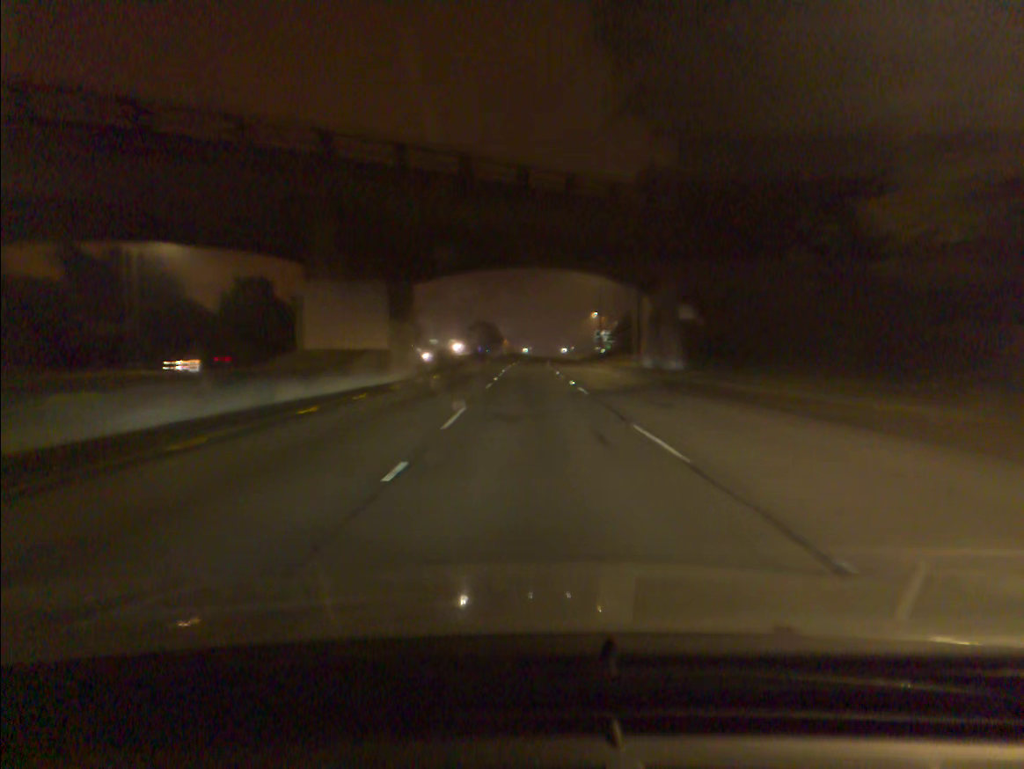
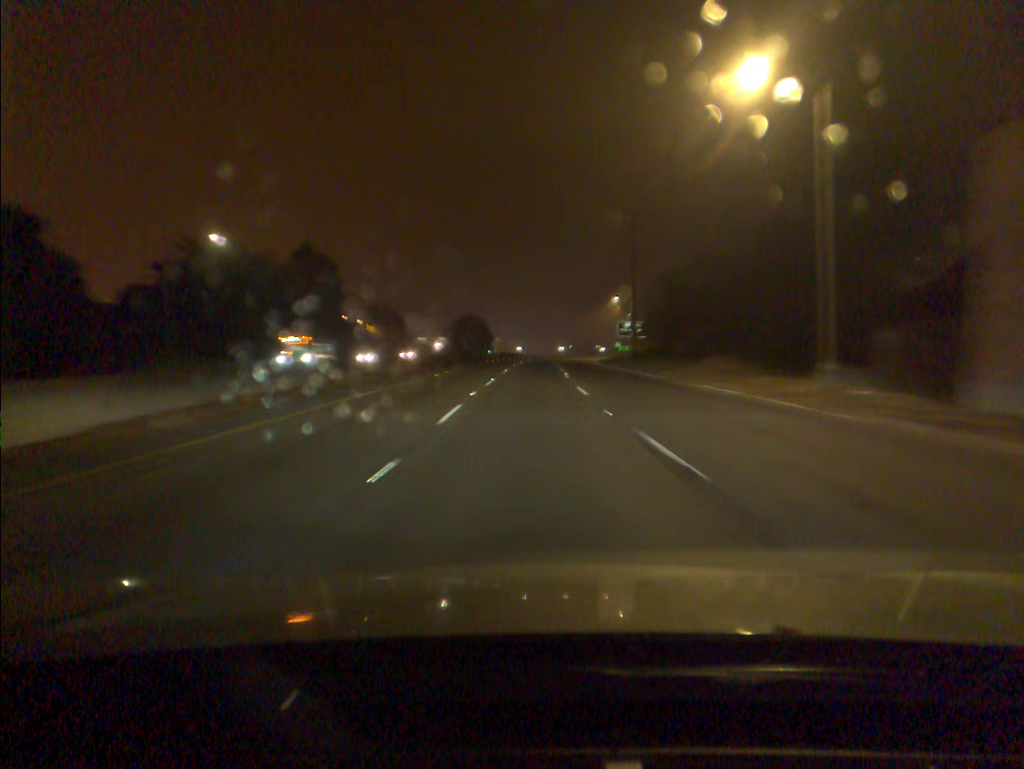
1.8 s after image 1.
(+0.3, +43.9) m; +1°
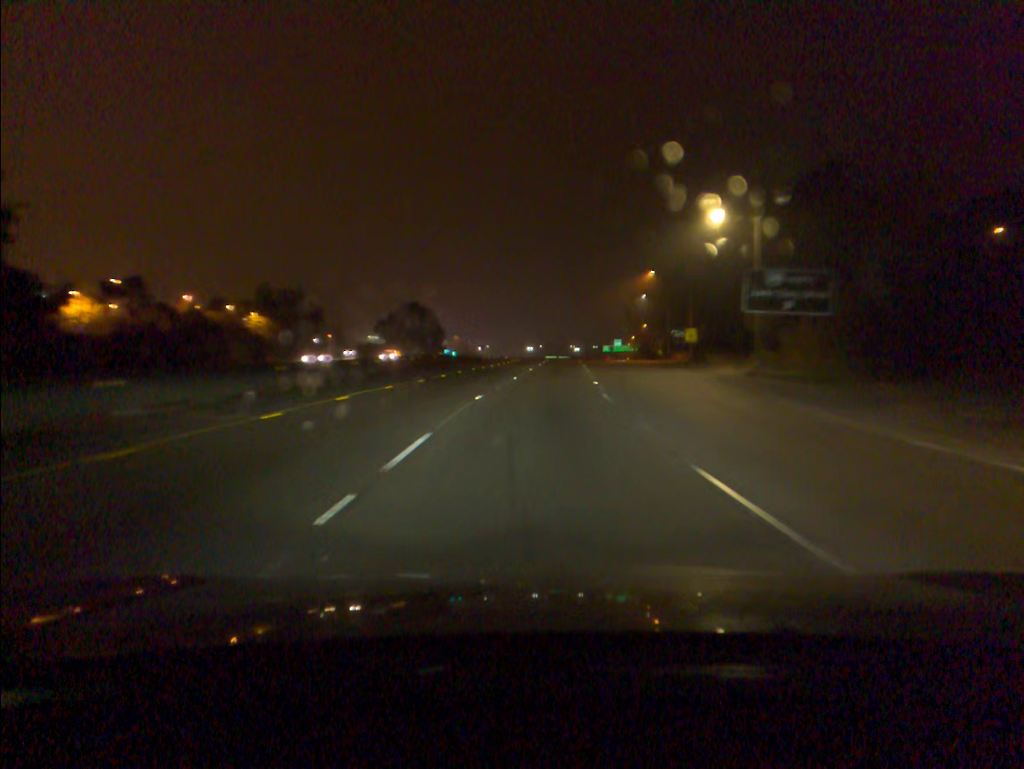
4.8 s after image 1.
(+0.8, +71.8) m; +2°
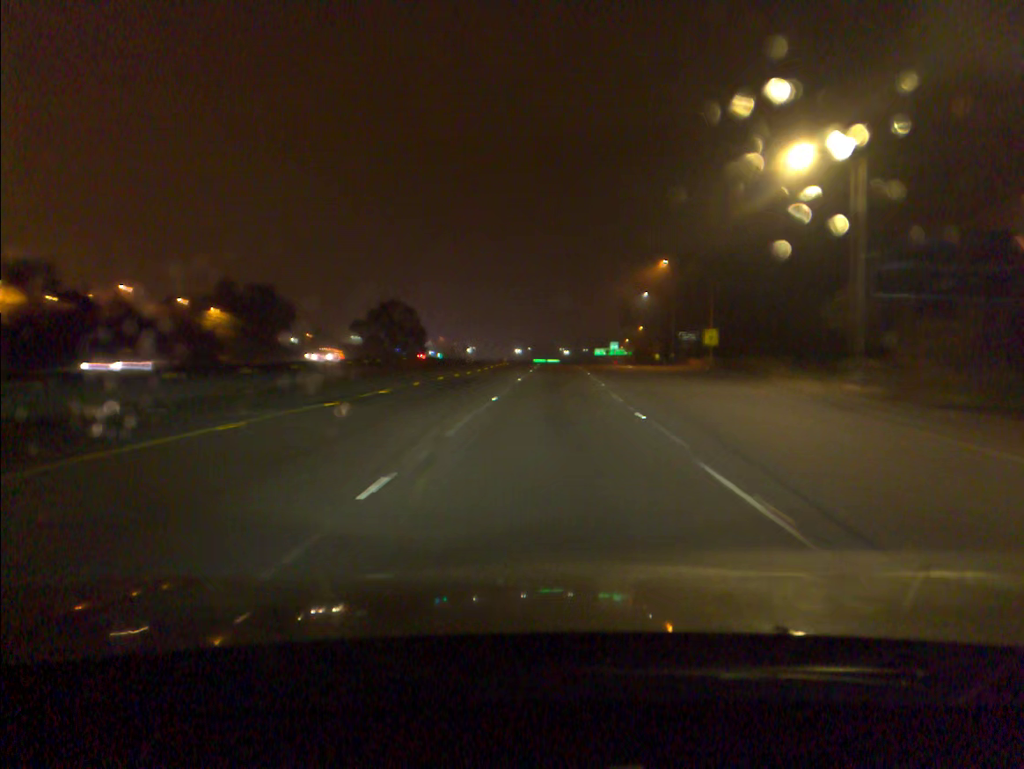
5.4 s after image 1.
(+0.1, +14.2) m; +1°
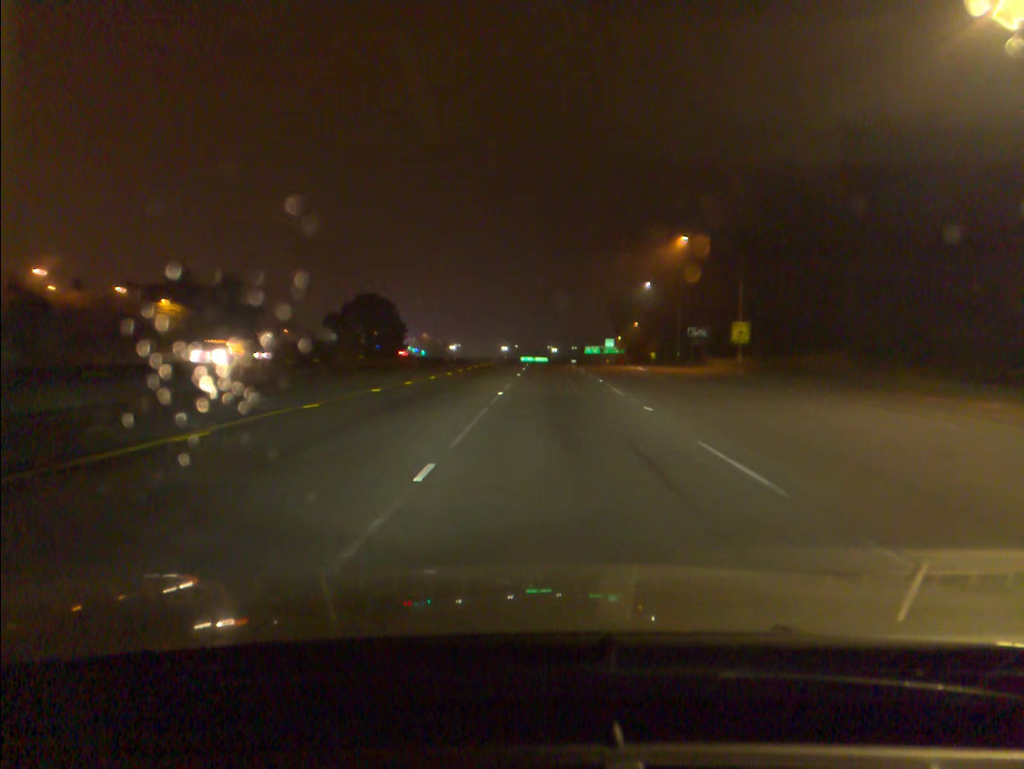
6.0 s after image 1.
(+0.2, +14.2) m; +1°
